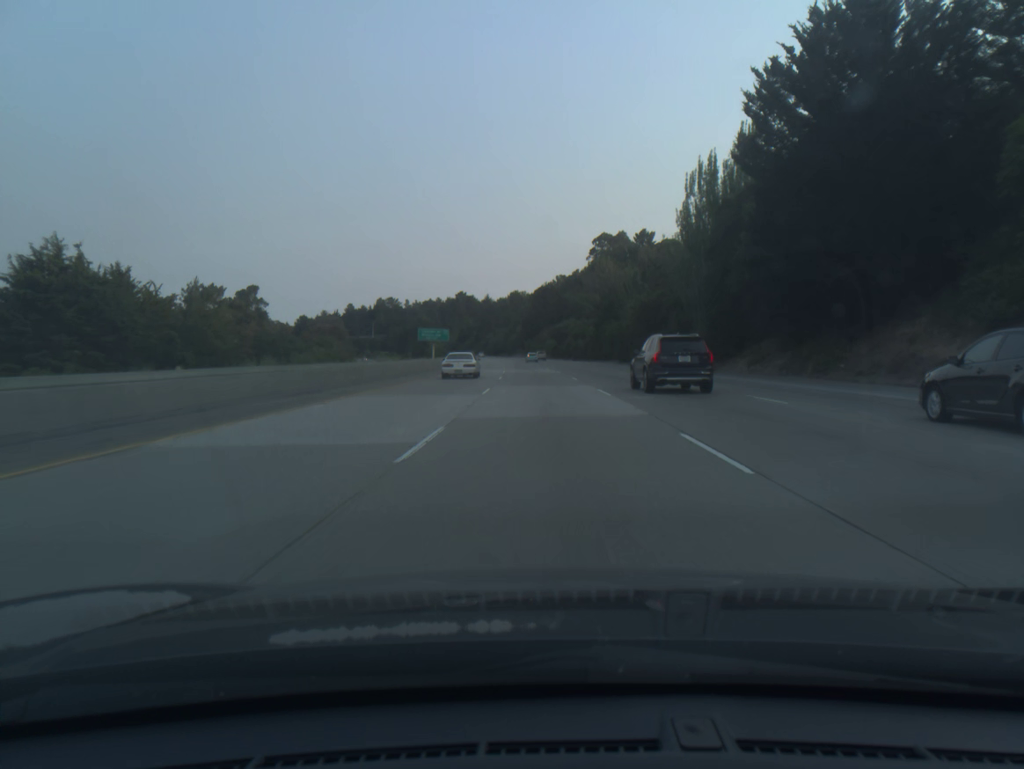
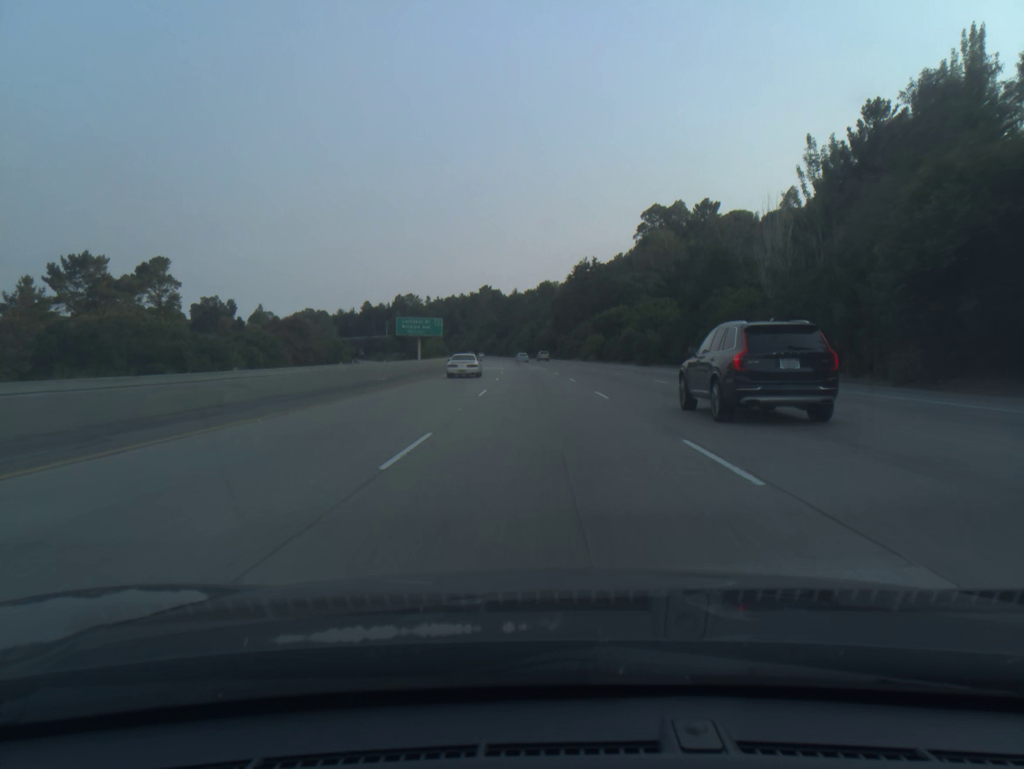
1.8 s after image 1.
(-1.2, +59.0) m; -2°
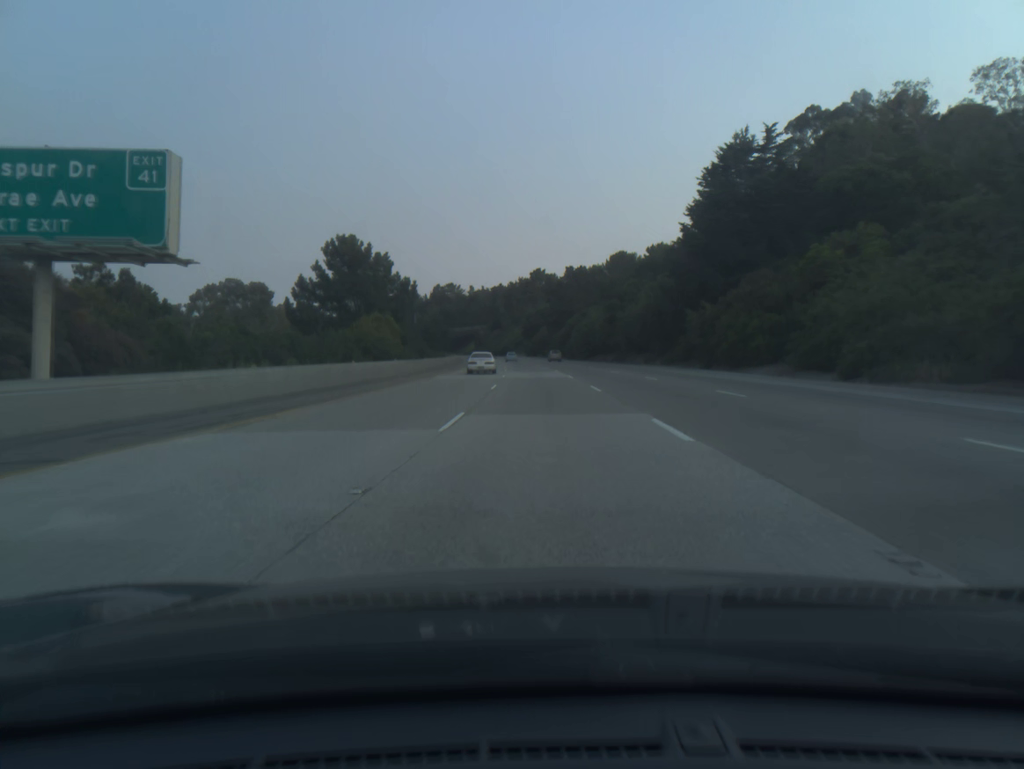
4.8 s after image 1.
(-3.8, +98.1) m; -4°
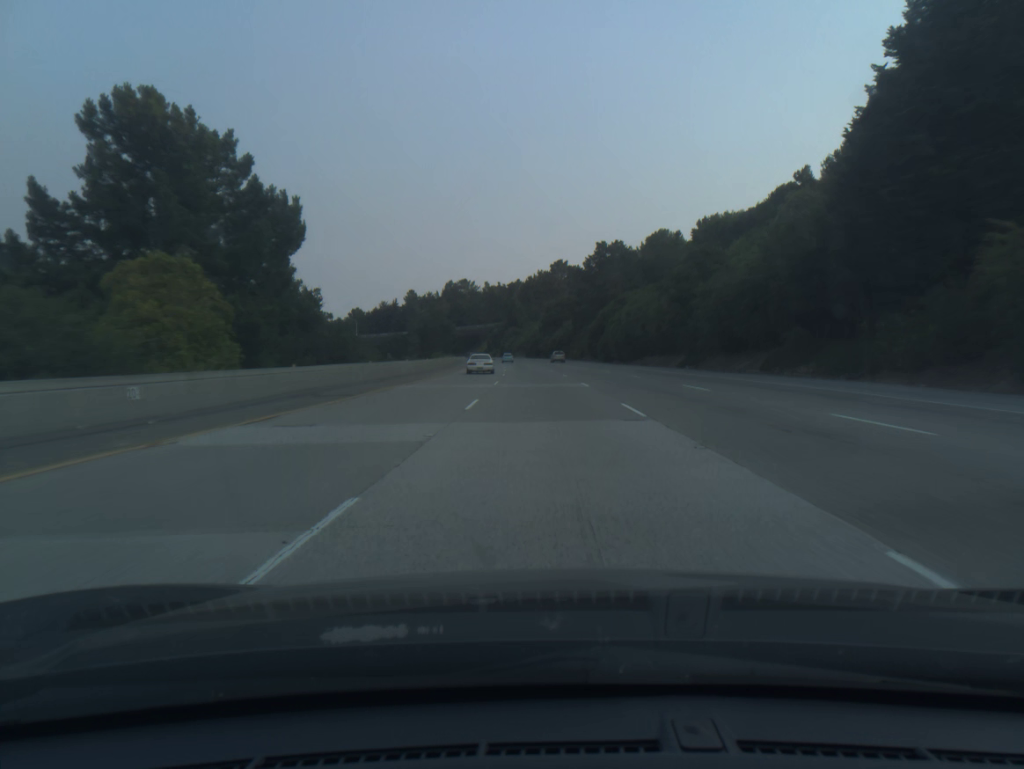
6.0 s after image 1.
(-0.5, +39.2) m; -2°
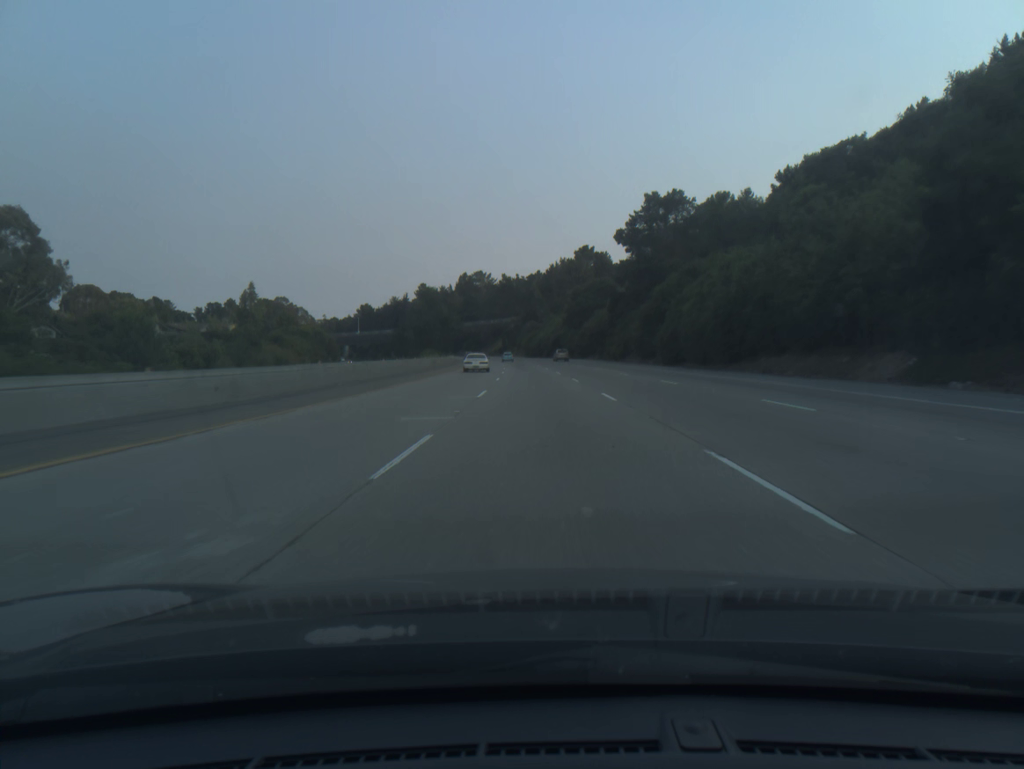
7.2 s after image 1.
(-0.5, +39.2) m; -2°
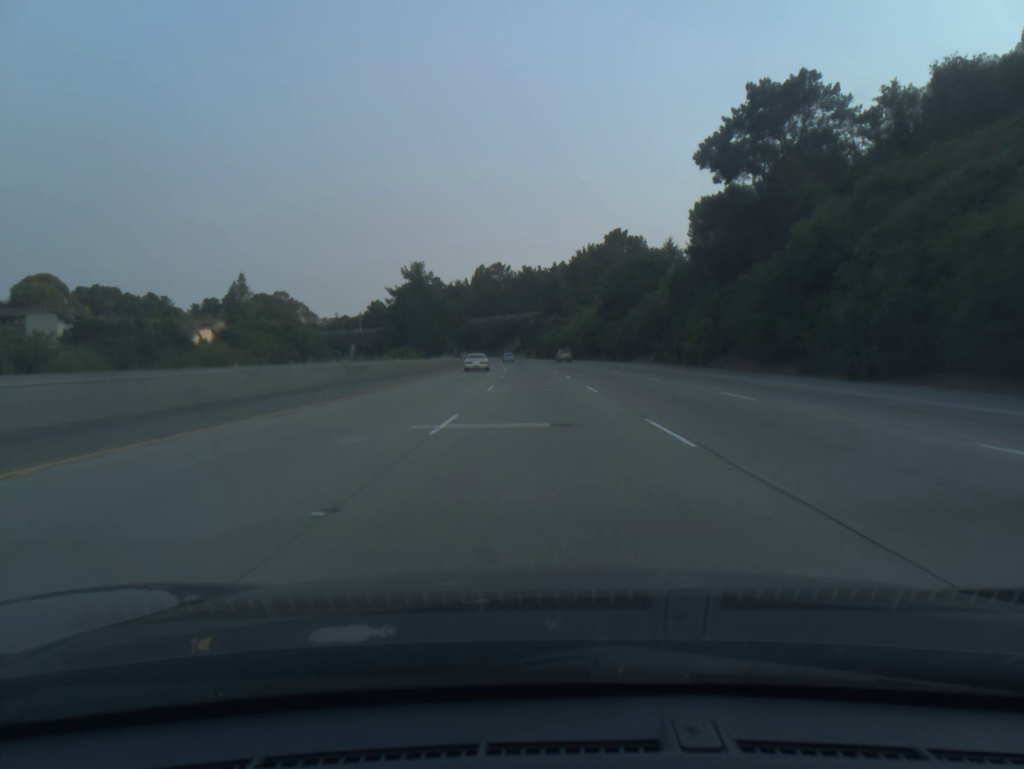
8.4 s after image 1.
(-0.6, +39.2) m; -2°
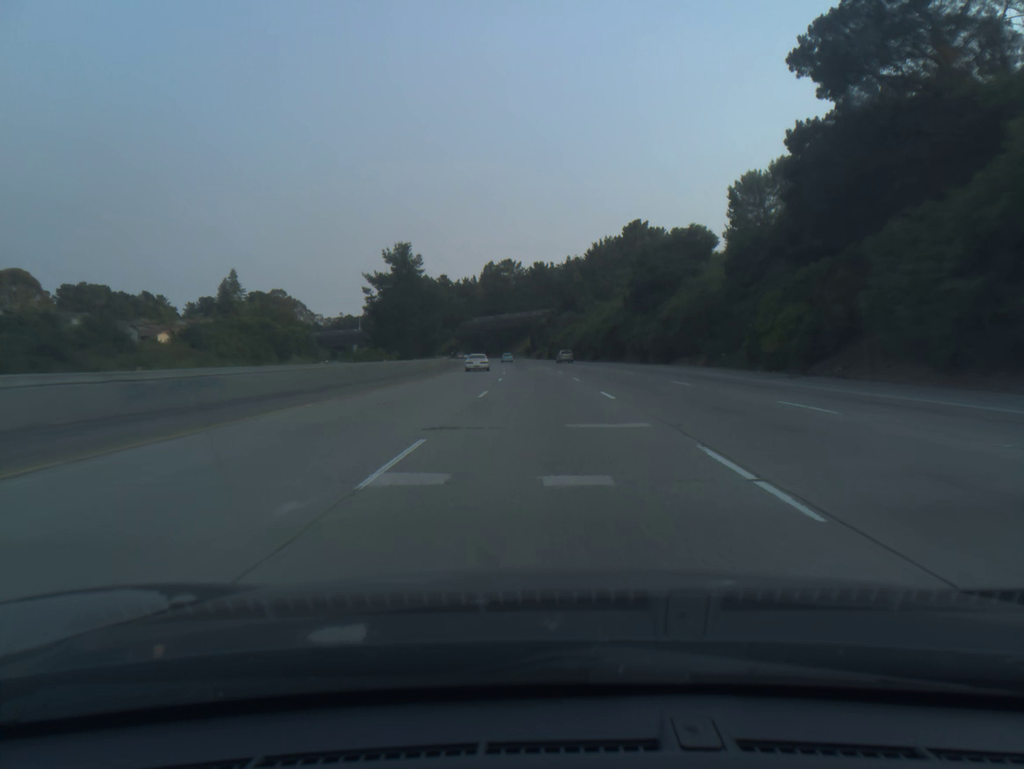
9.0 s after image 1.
(-0.2, +19.6) m; -1°
